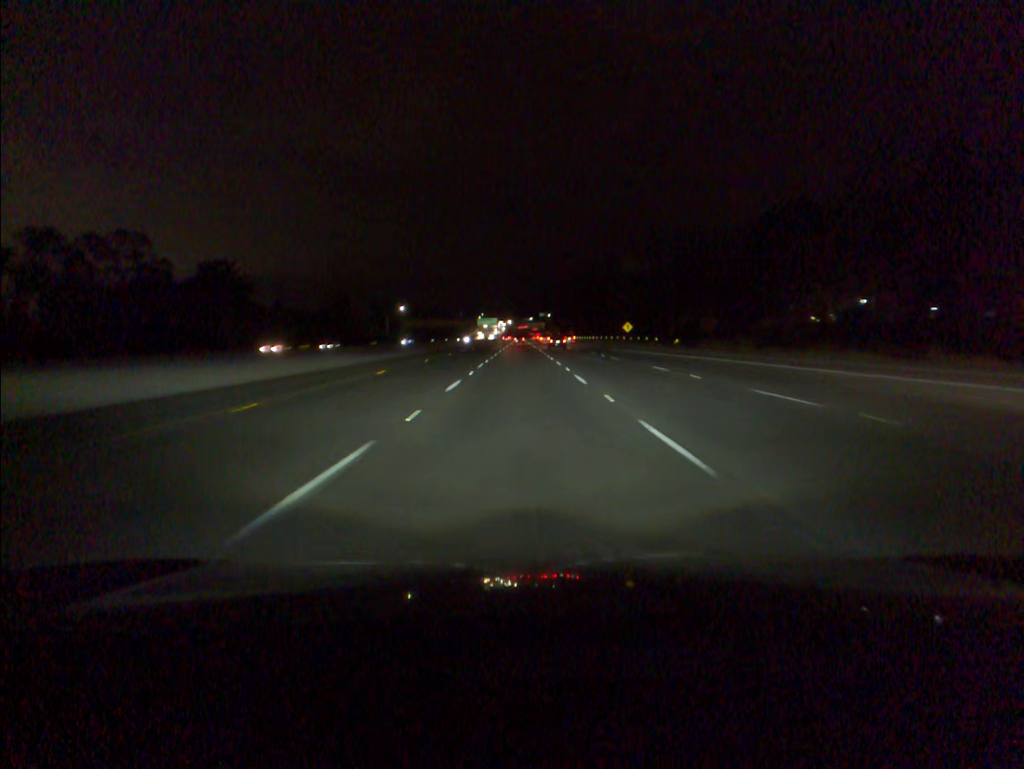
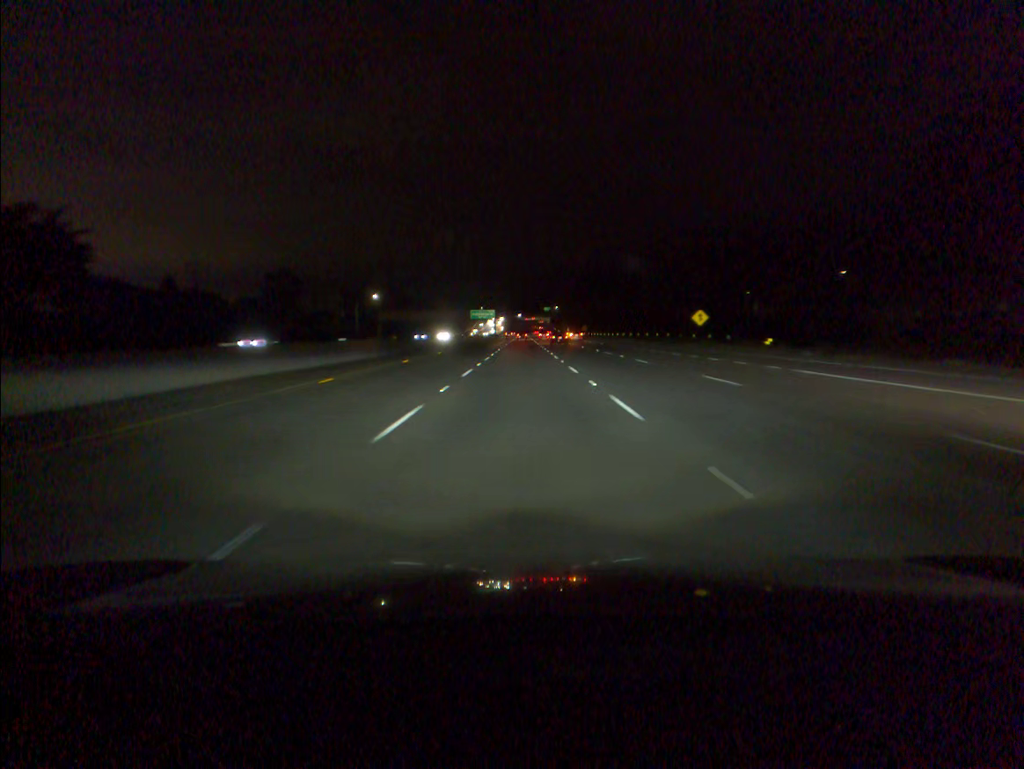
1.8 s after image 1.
(-0.1, +52.3) m; 0°
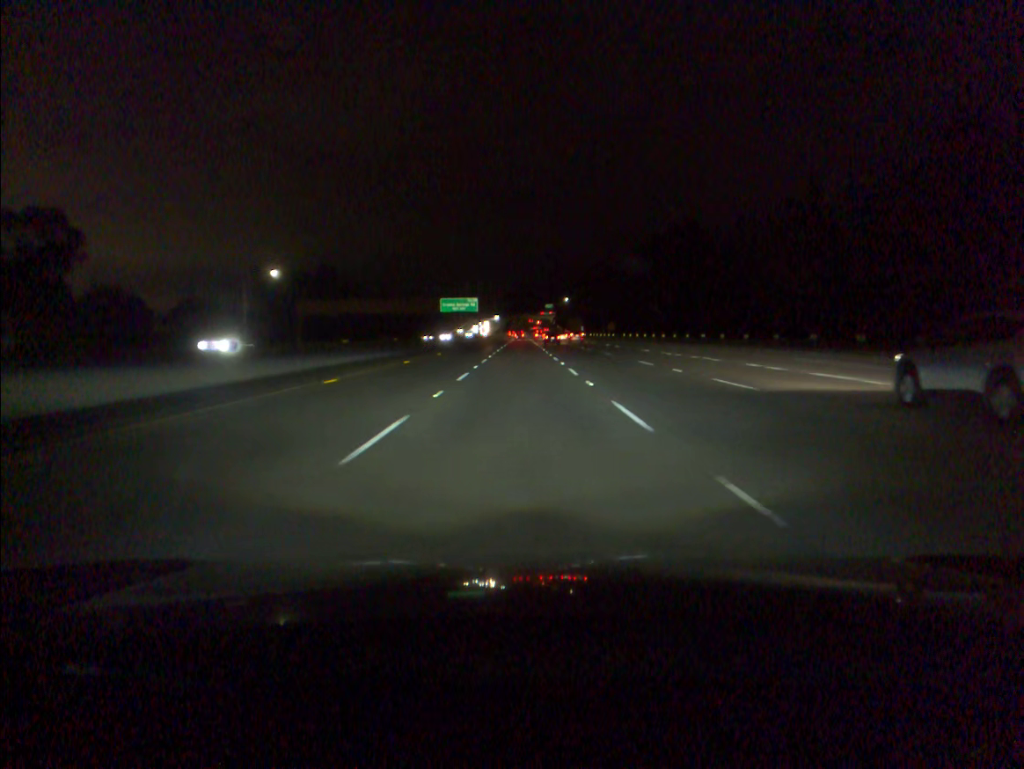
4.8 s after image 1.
(0.0, +87.1) m; 0°
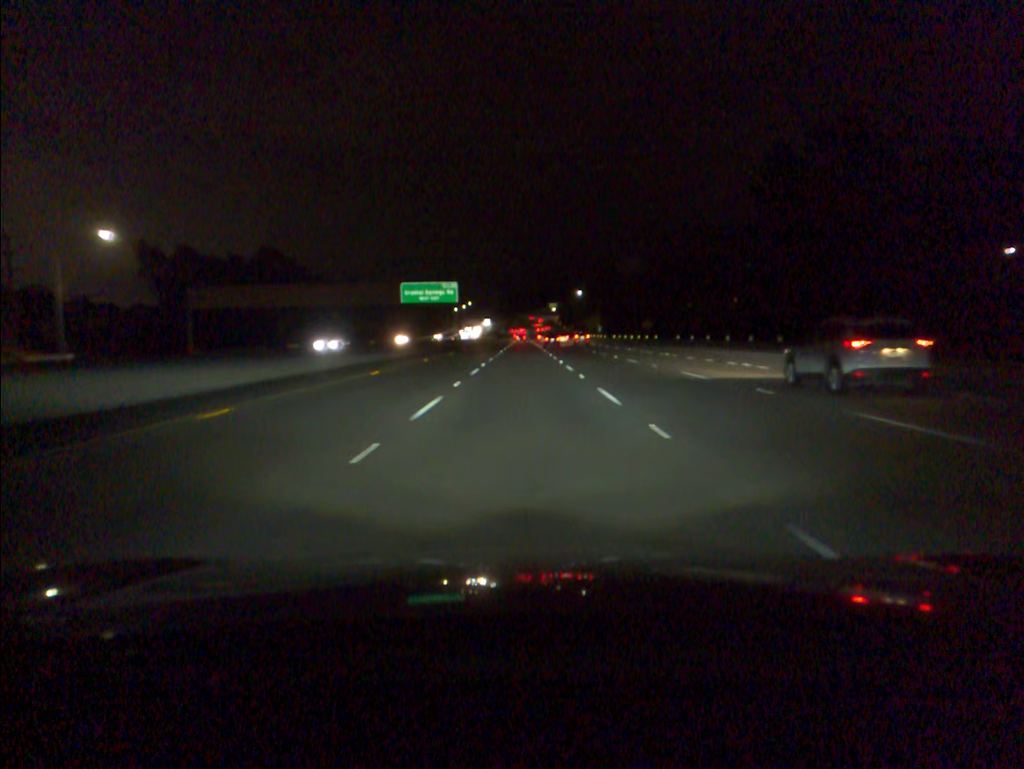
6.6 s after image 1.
(0.0, +52.5) m; 0°
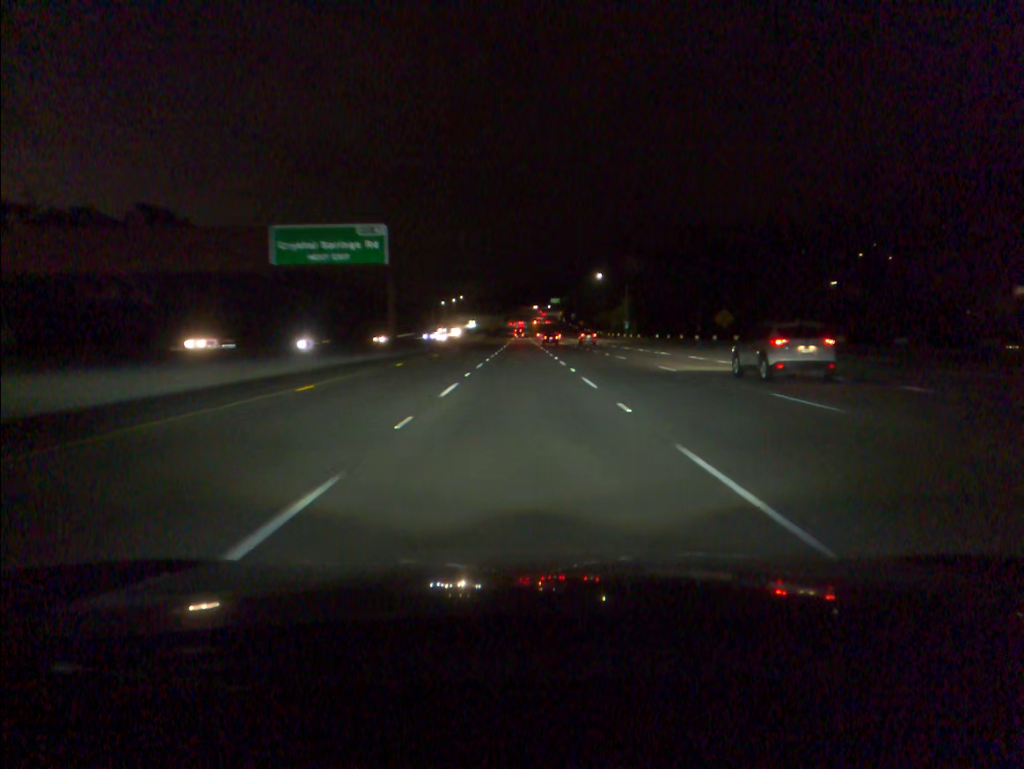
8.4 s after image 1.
(+0.1, +52.8) m; 0°
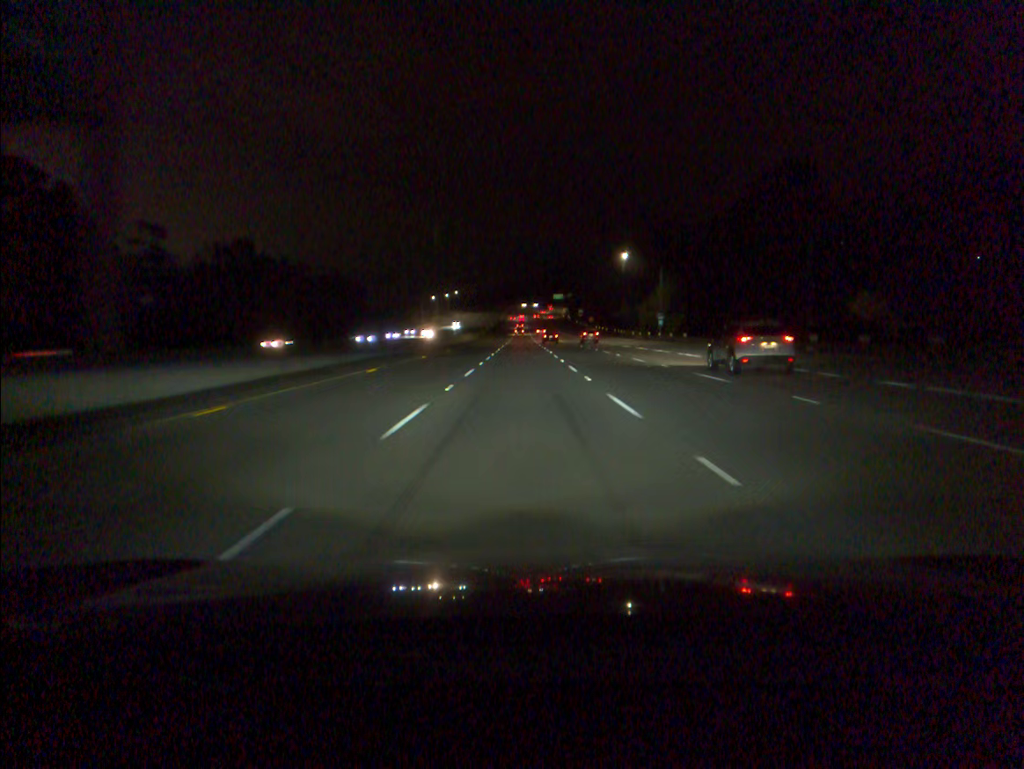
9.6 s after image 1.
(0.0, +35.3) m; 0°
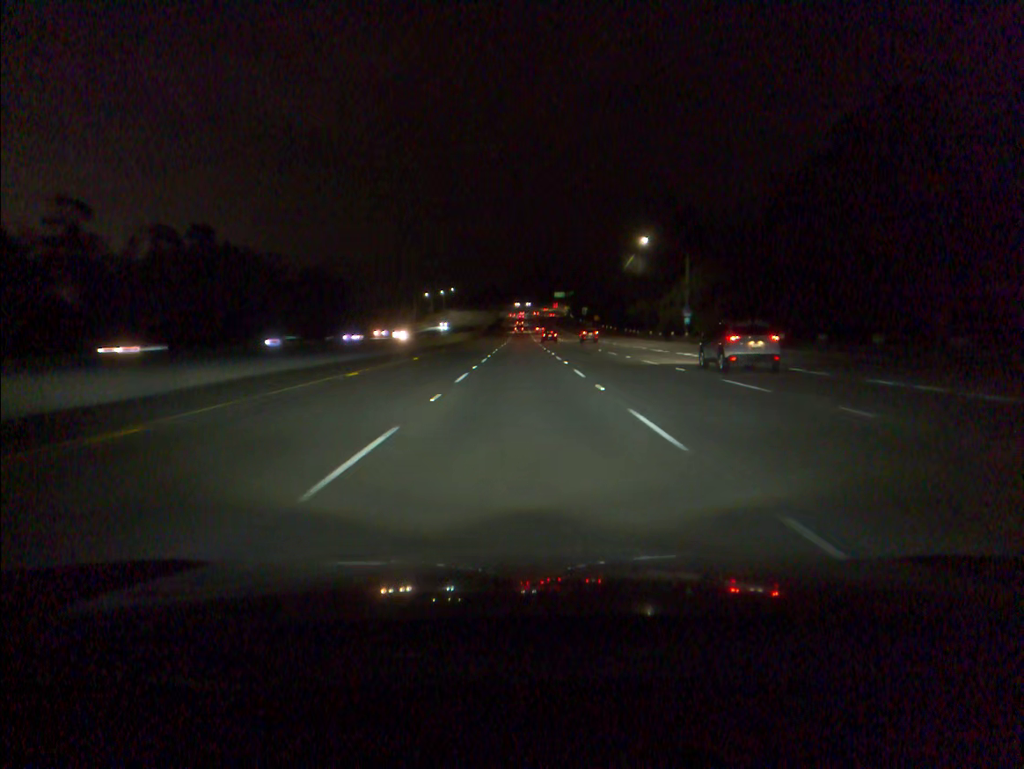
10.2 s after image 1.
(0.0, +17.6) m; 0°
